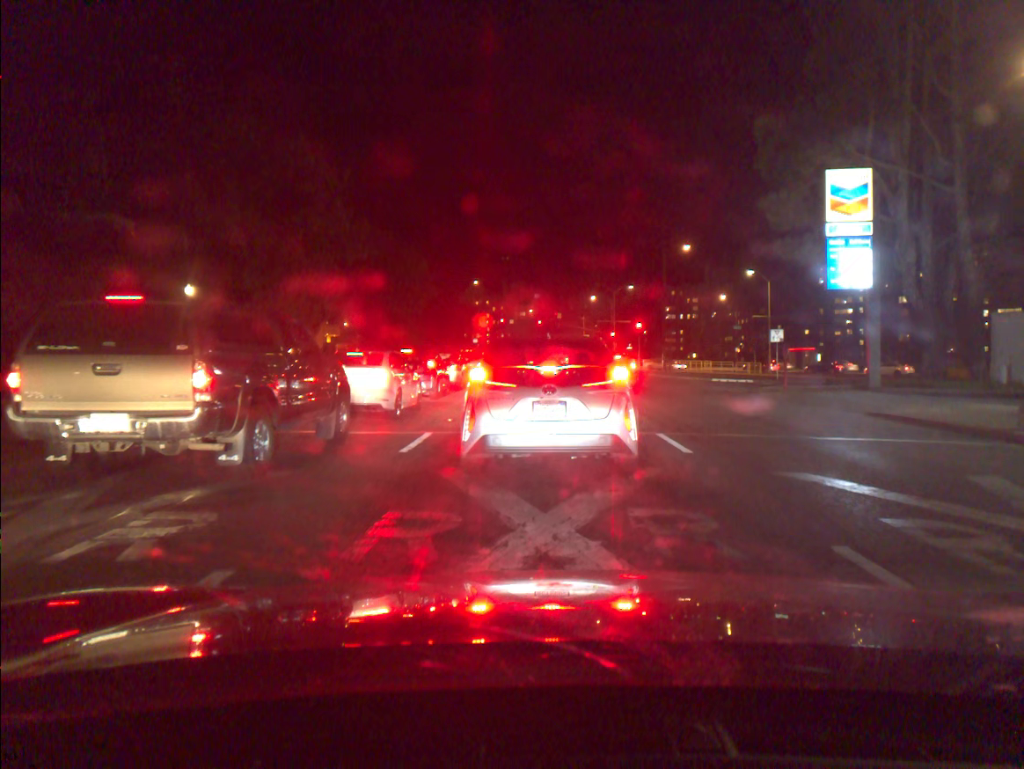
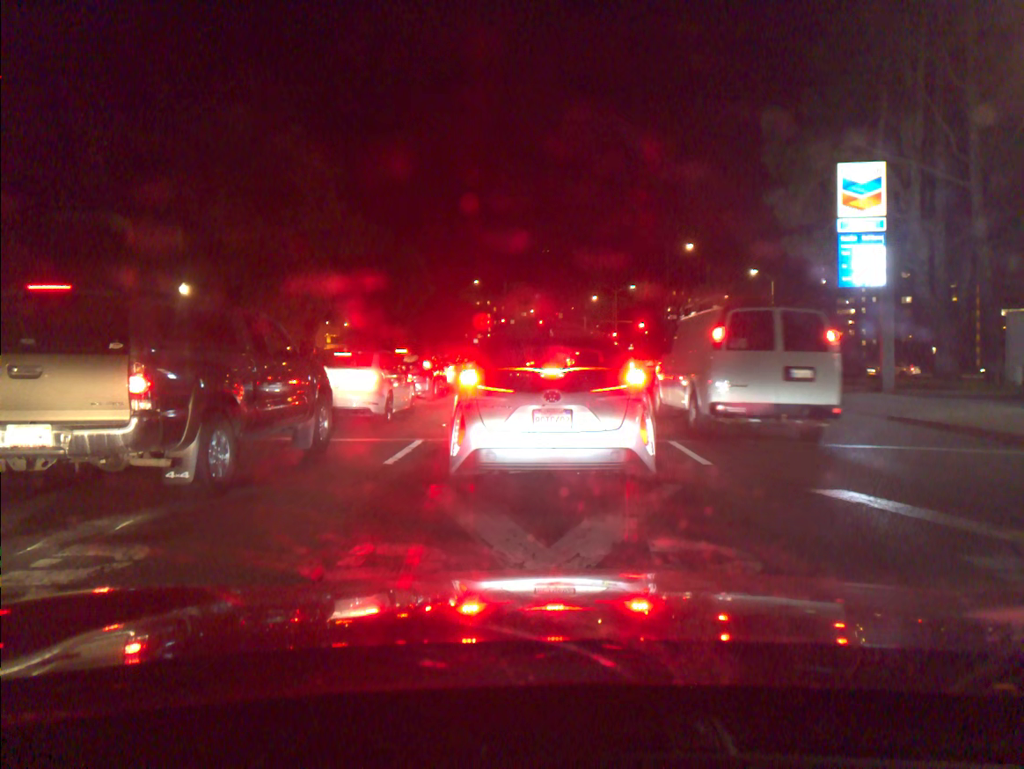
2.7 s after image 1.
(0.0, +1.1) m; 0°
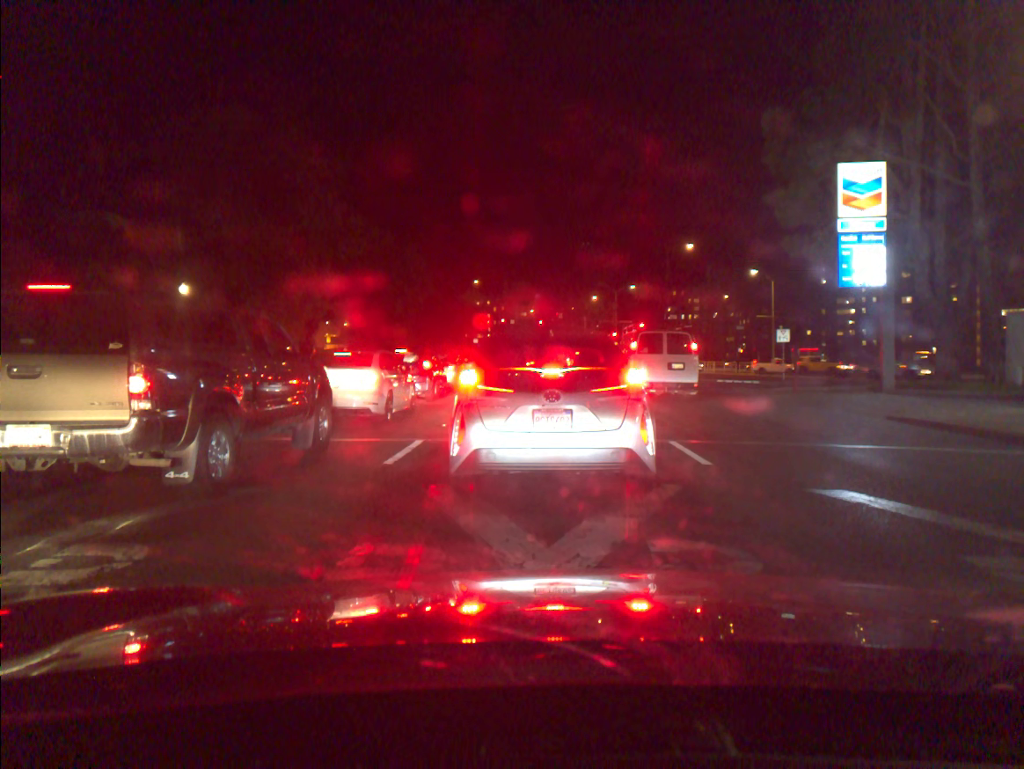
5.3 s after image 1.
(0.0, 0.0) m; 0°
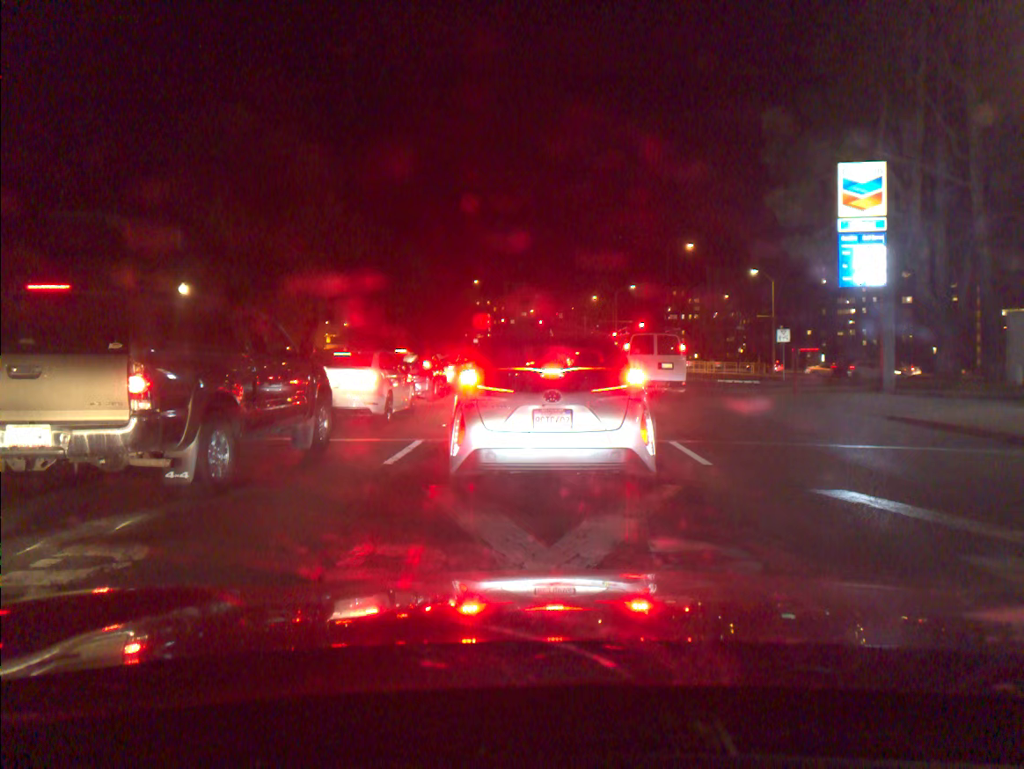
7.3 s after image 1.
(0.0, 0.0) m; 0°
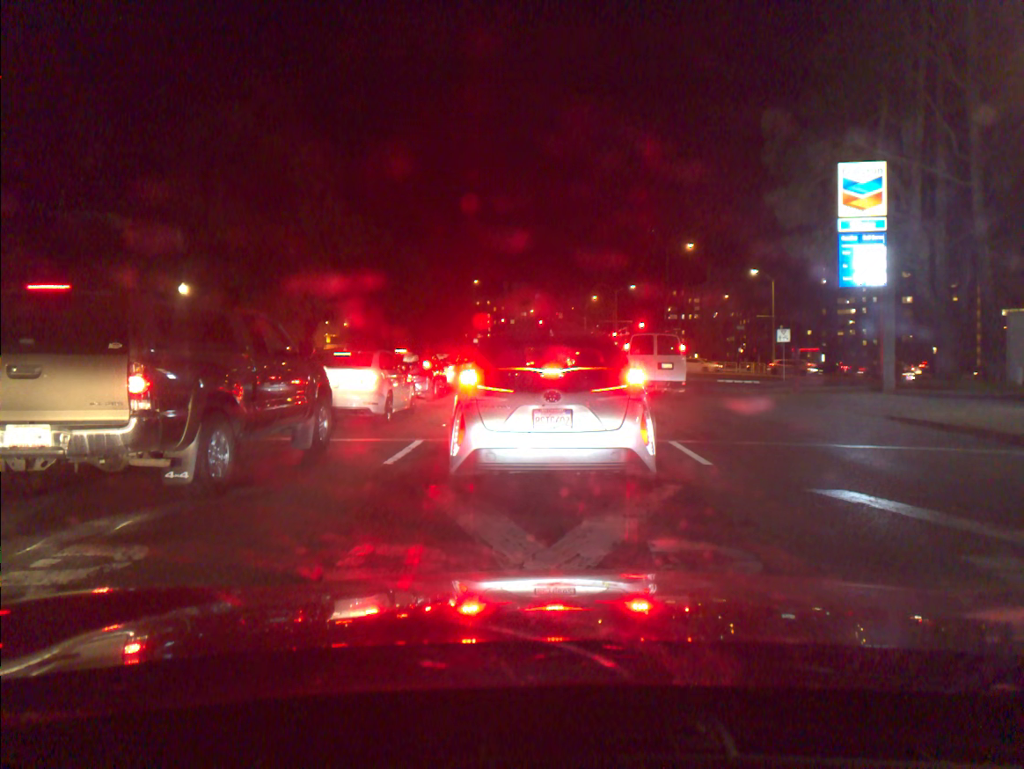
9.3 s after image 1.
(0.0, 0.0) m; 0°
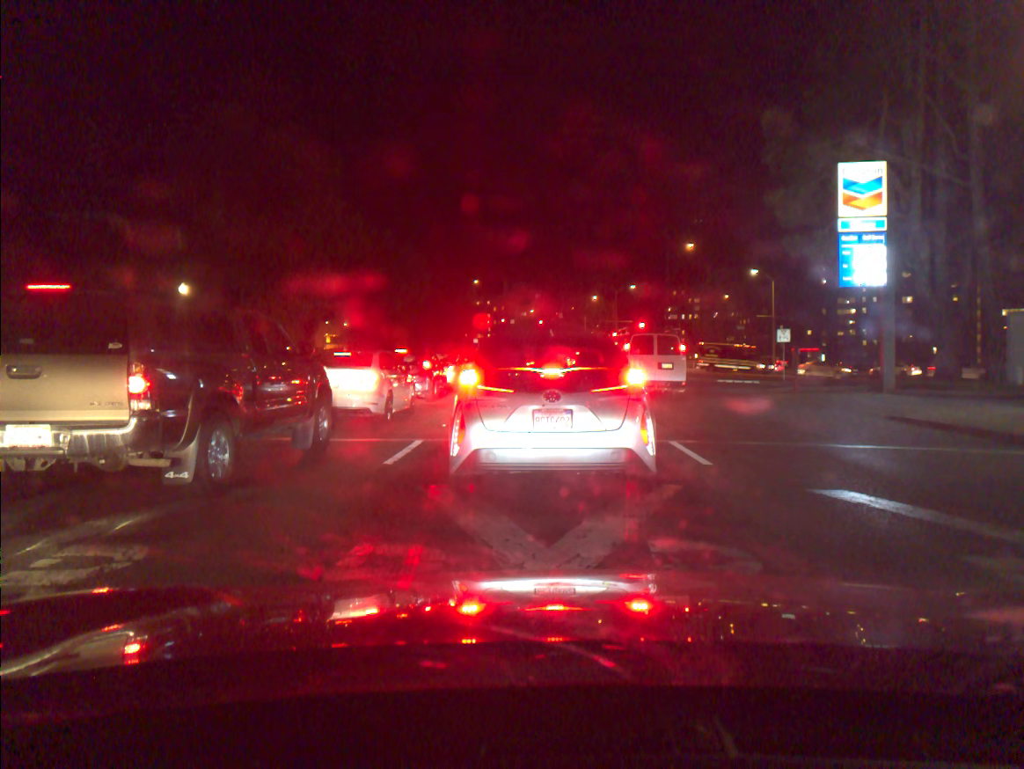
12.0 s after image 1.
(0.0, 0.0) m; 0°
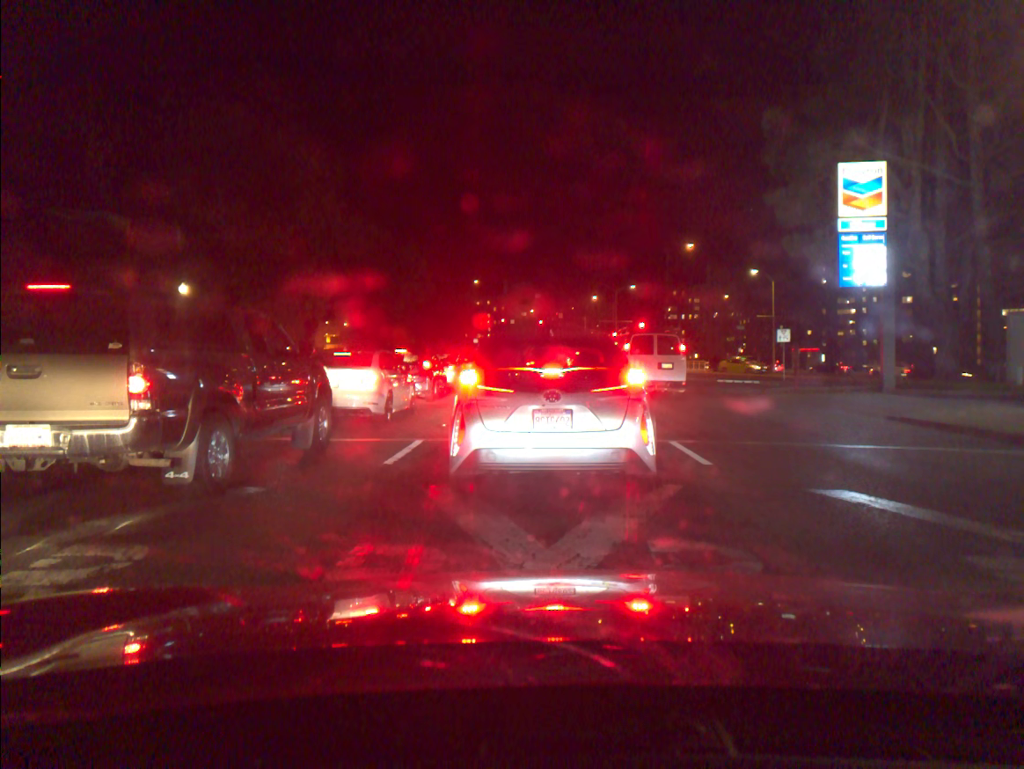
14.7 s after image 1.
(0.0, 0.0) m; 0°
